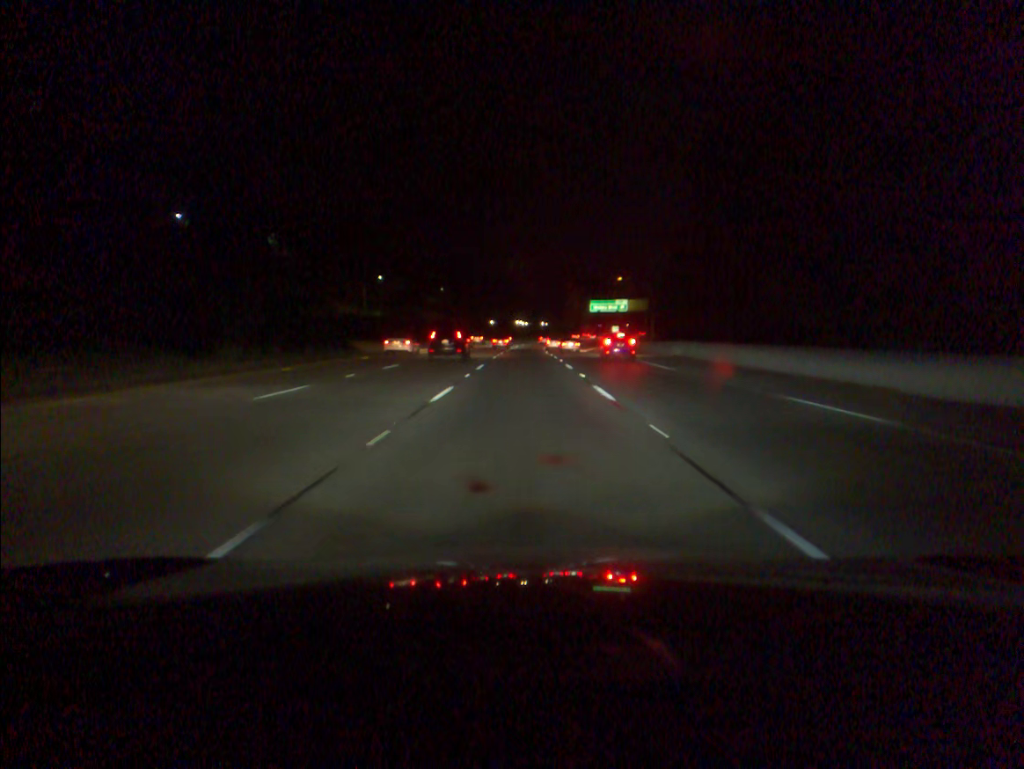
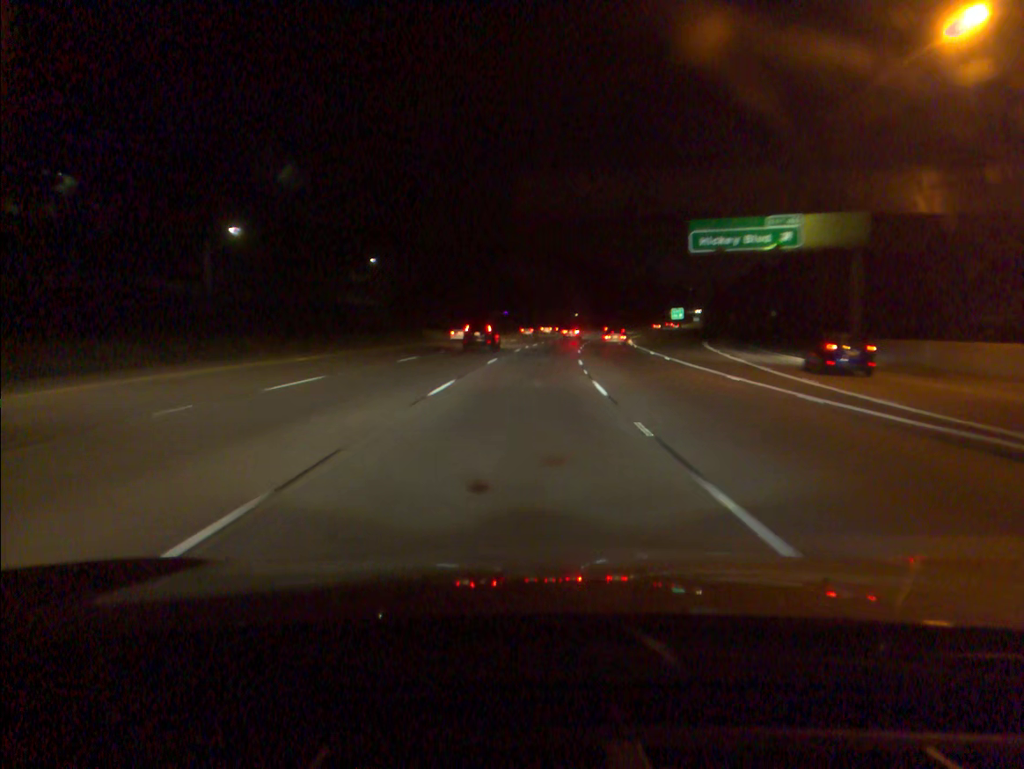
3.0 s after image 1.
(+0.6, +86.8) m; +1°
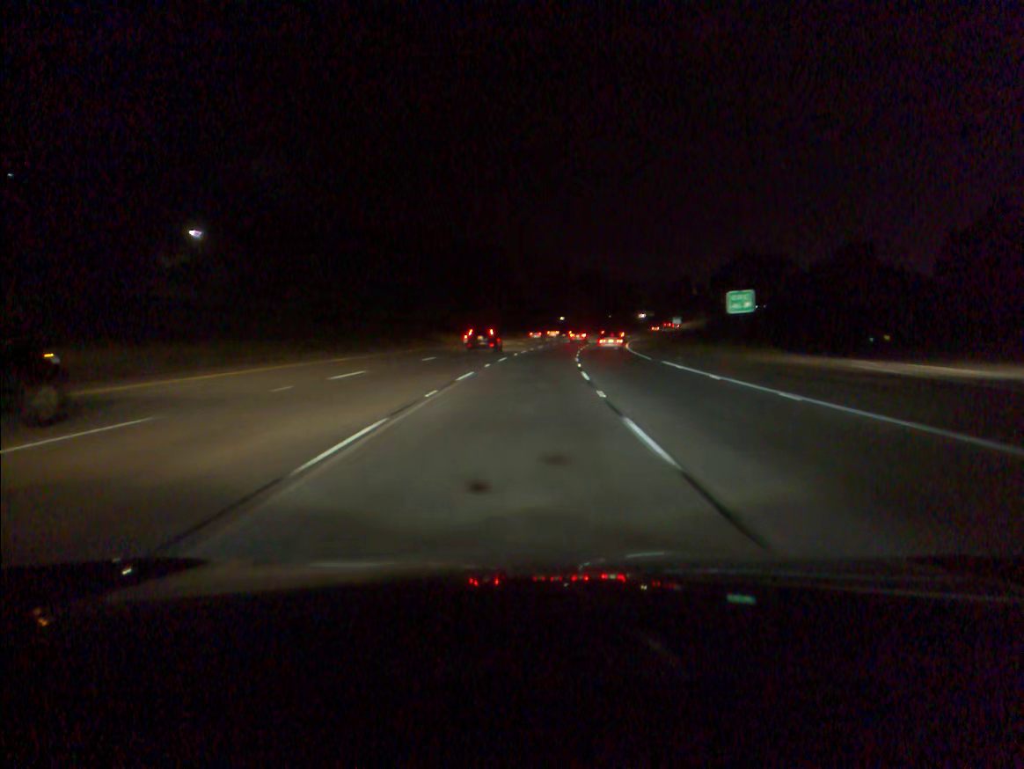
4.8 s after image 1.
(+2.1, +52.2) m; +5°
